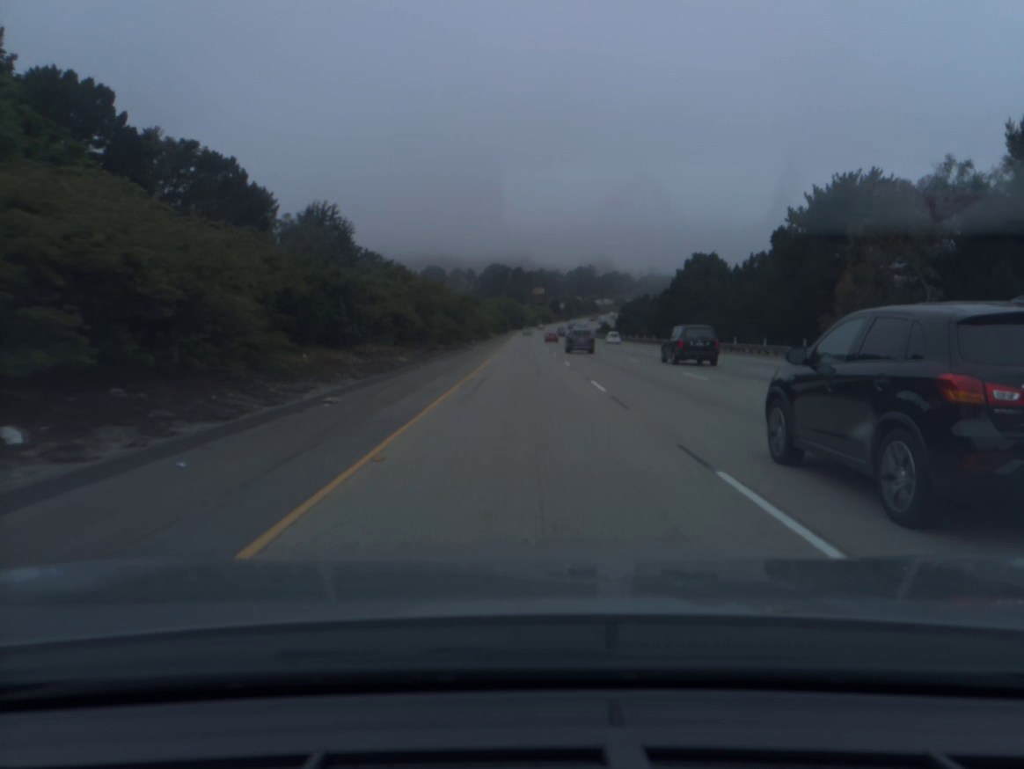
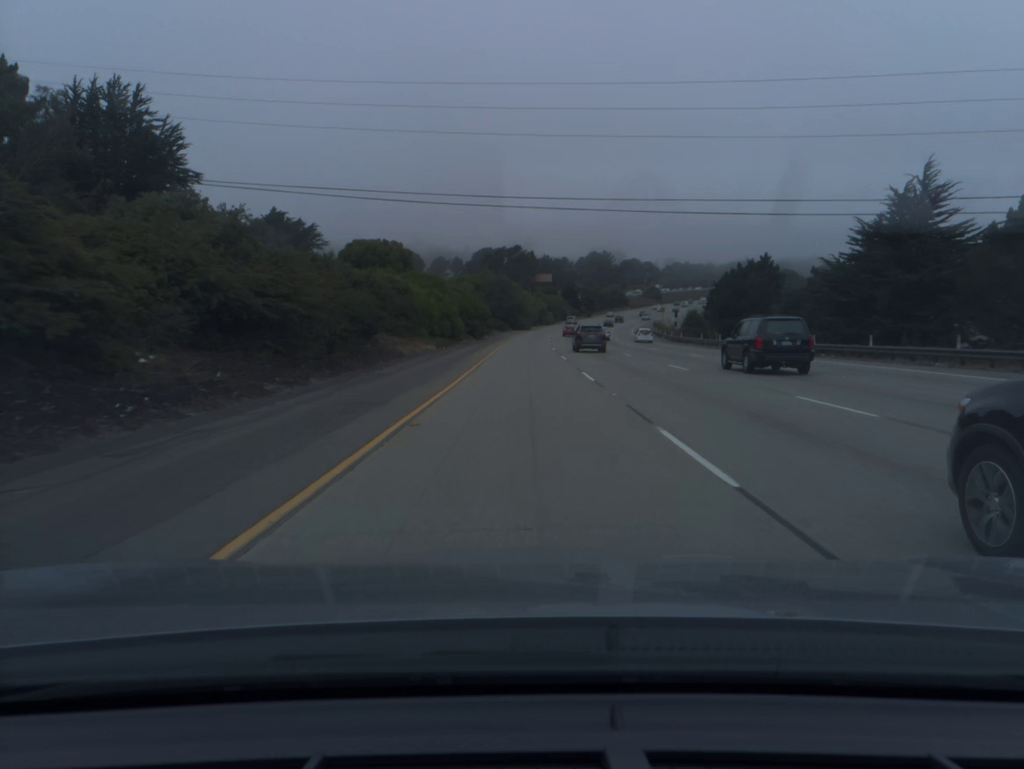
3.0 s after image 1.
(-0.2, +99.1) m; 0°
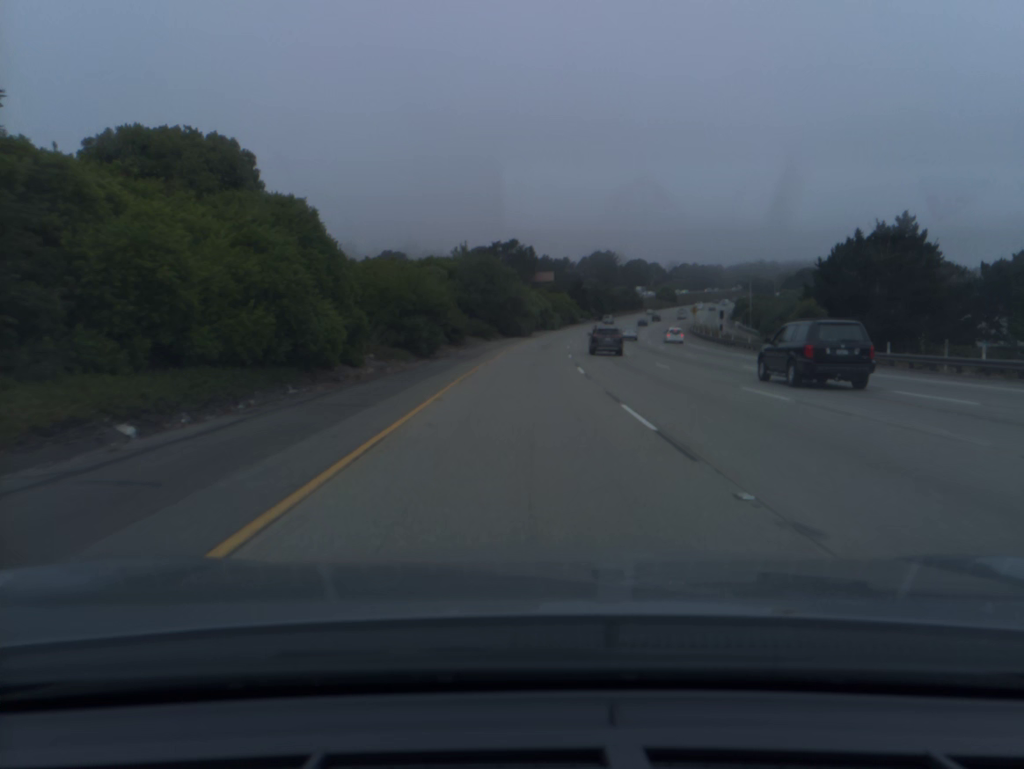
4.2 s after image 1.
(0.0, +39.7) m; 0°
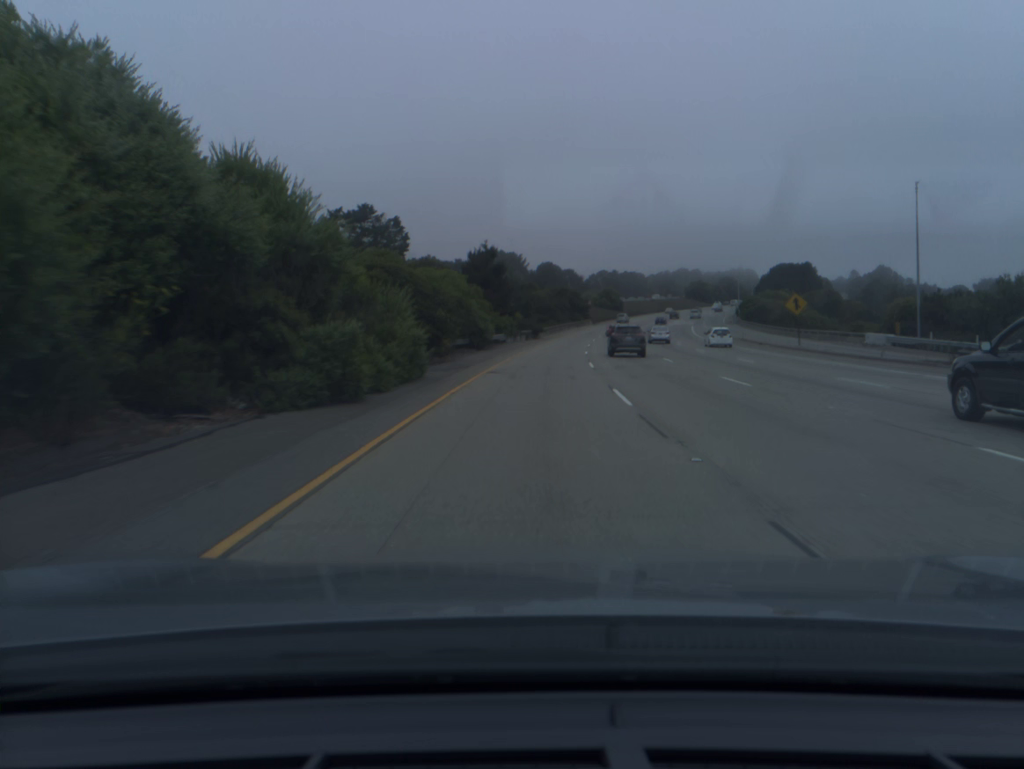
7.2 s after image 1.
(+5.2, +98.6) m; +7°
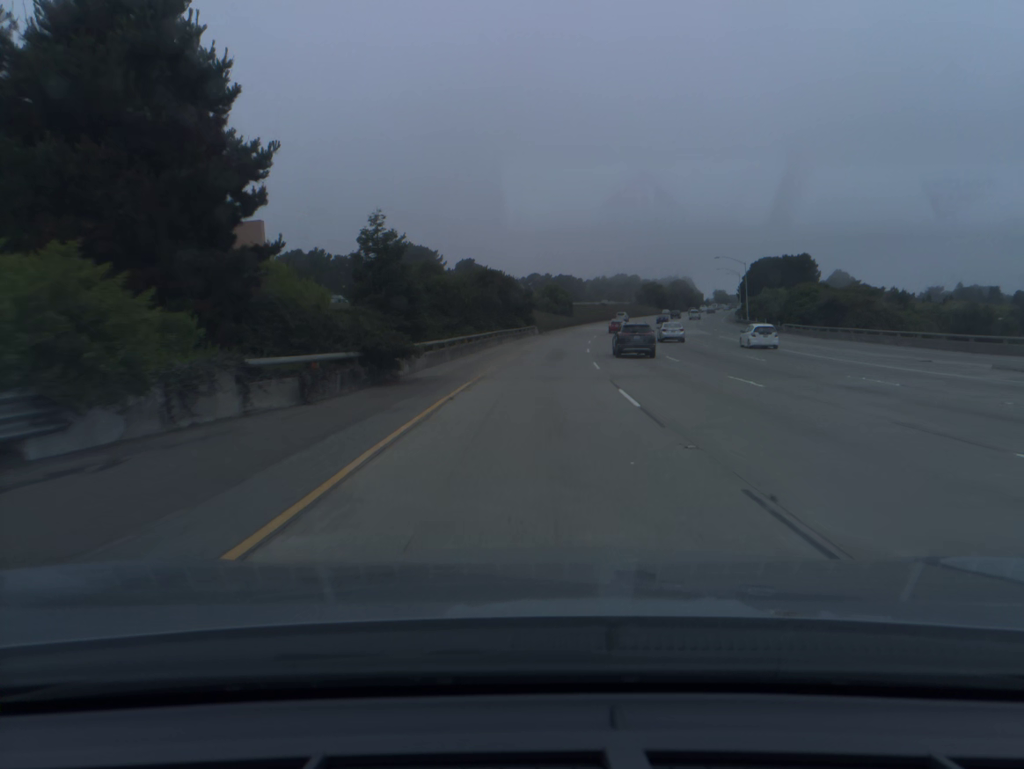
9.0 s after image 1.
(+2.9, +59.0) m; +5°
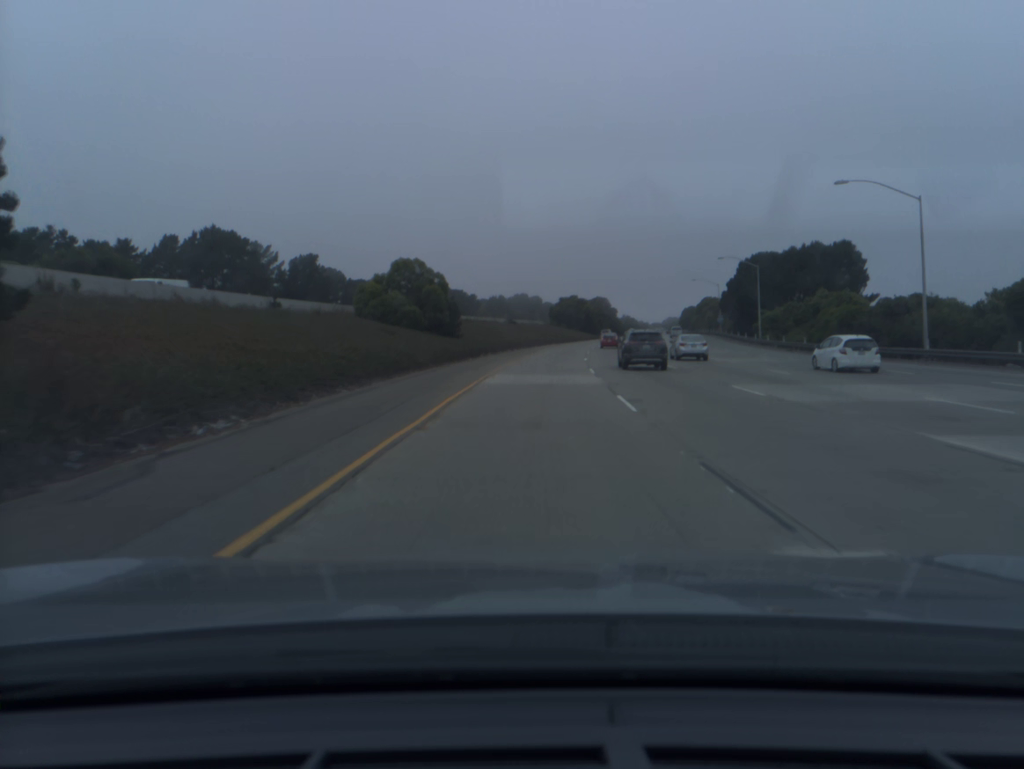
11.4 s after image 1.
(+5.4, +78.8) m; +8°
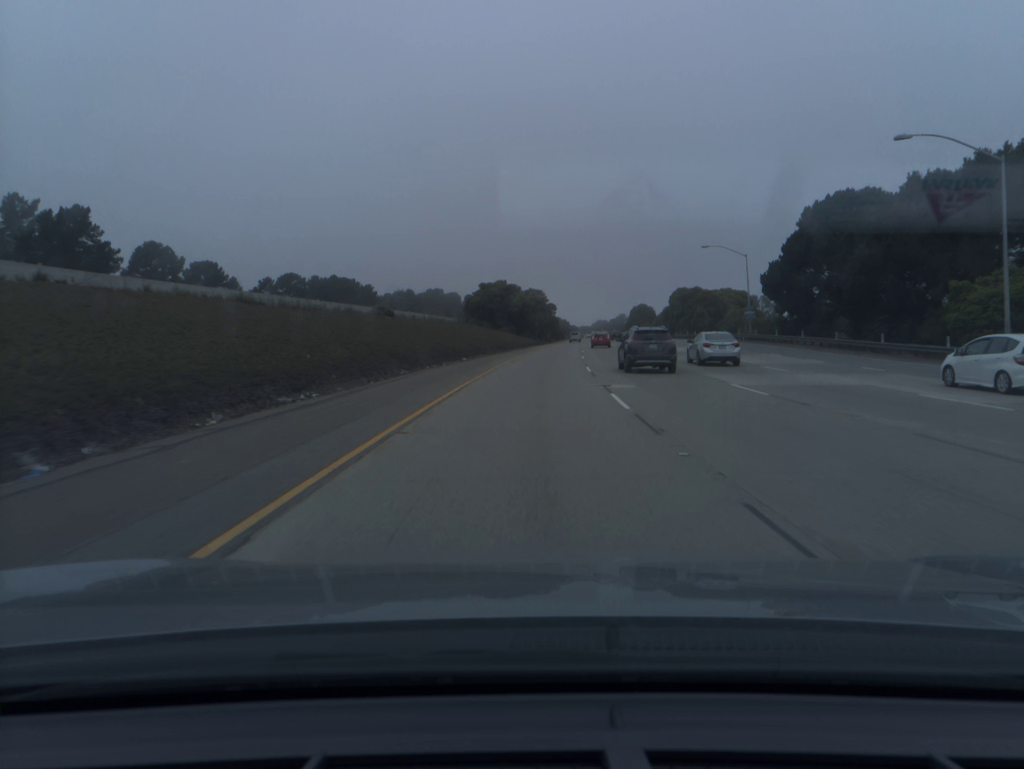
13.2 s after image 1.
(+2.9, +58.9) m; +6°
